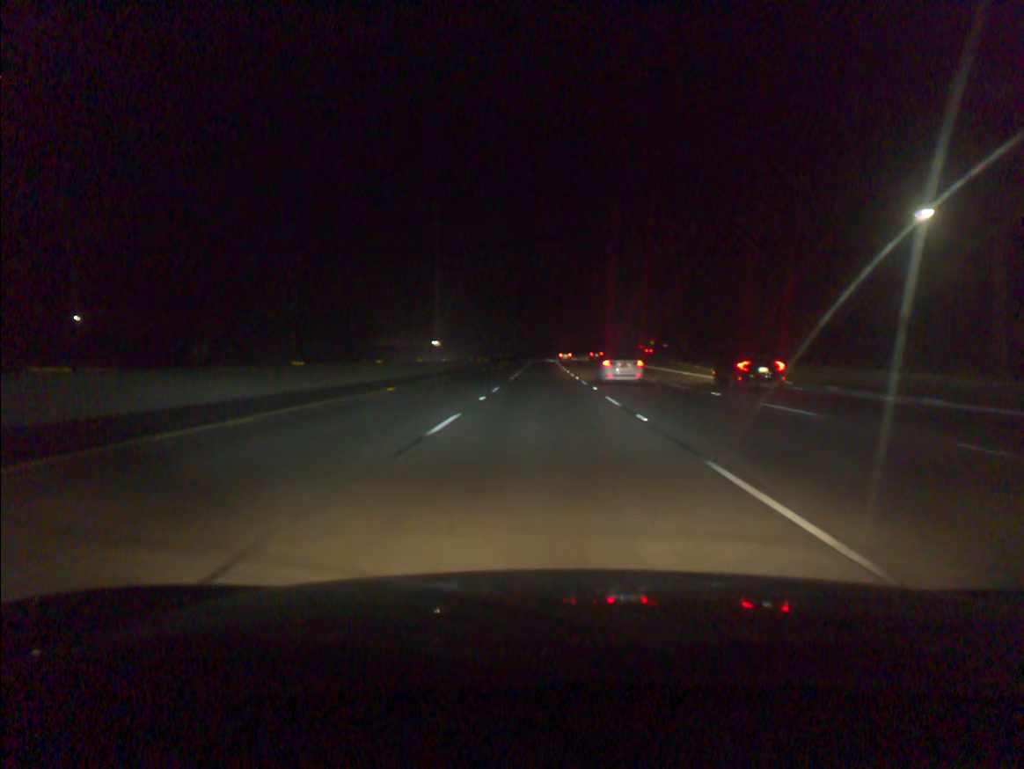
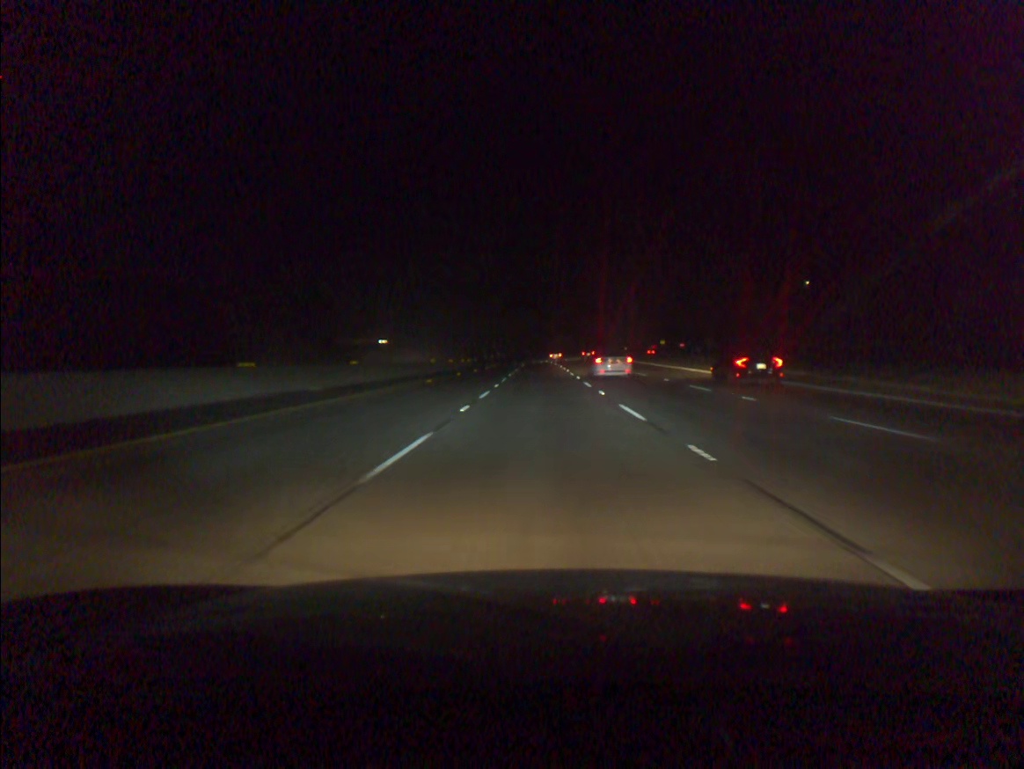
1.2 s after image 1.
(+0.1, +33.8) m; 0°
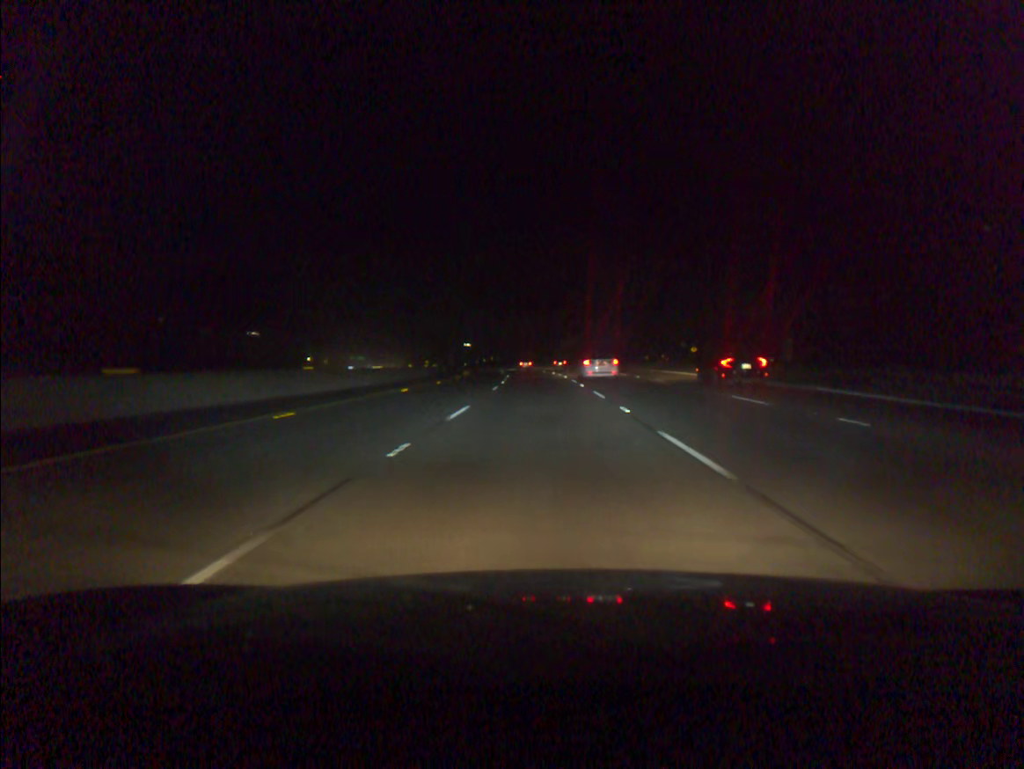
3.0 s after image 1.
(0.0, +50.7) m; 0°
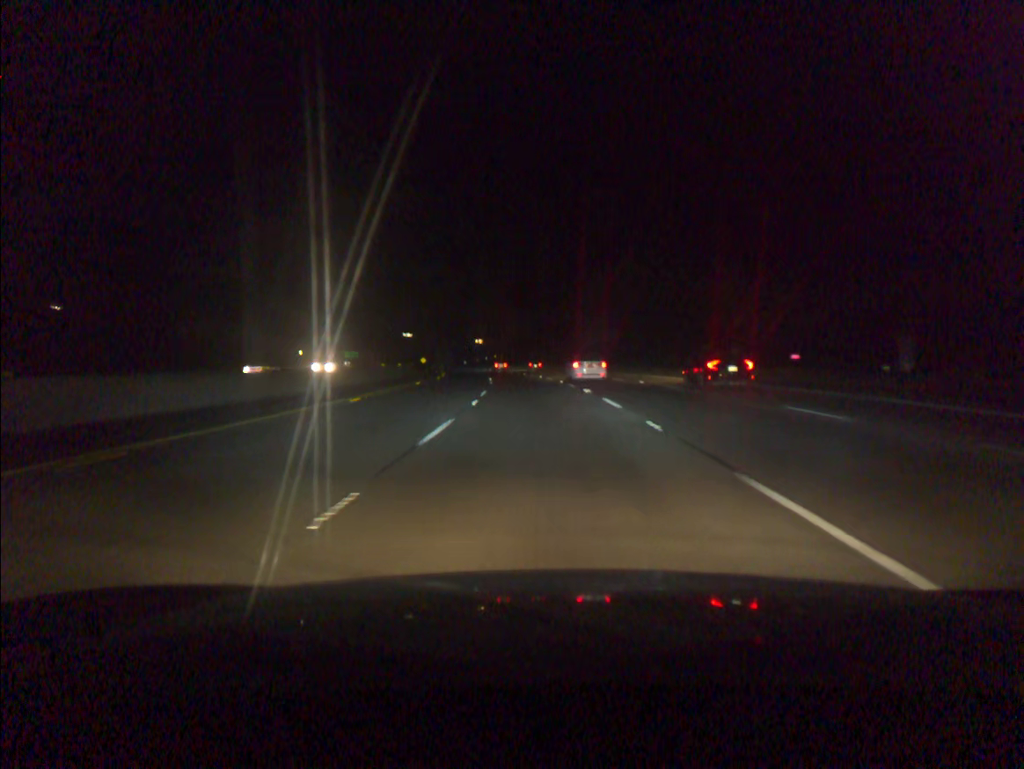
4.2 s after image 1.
(-0.2, +33.7) m; -1°
